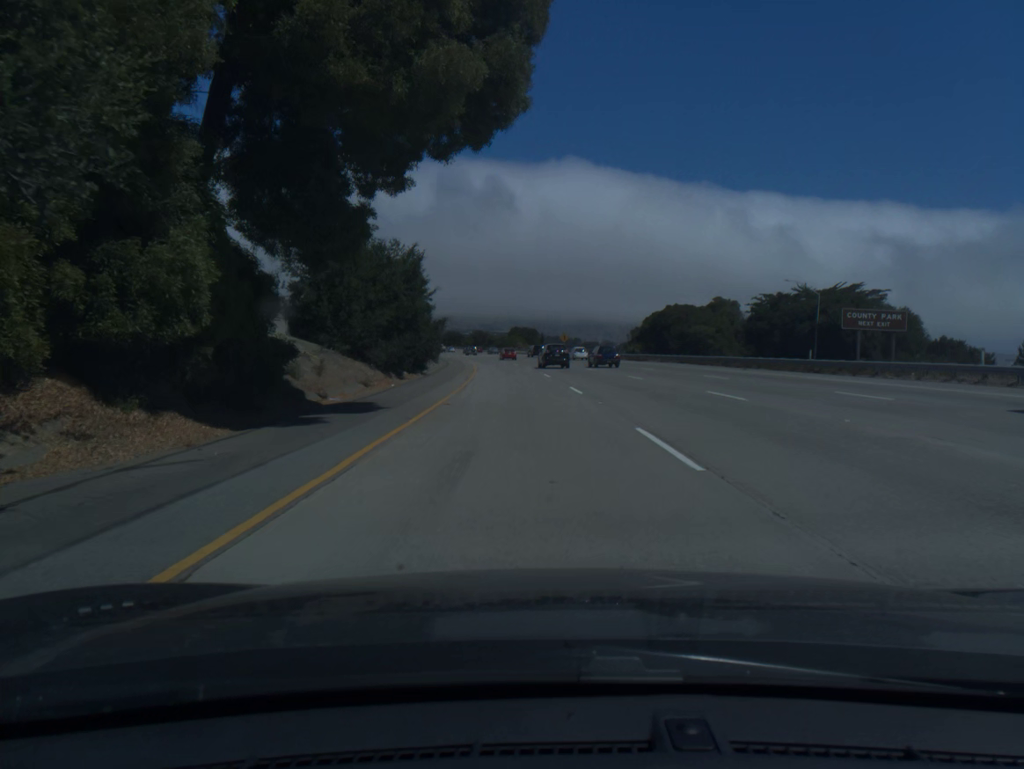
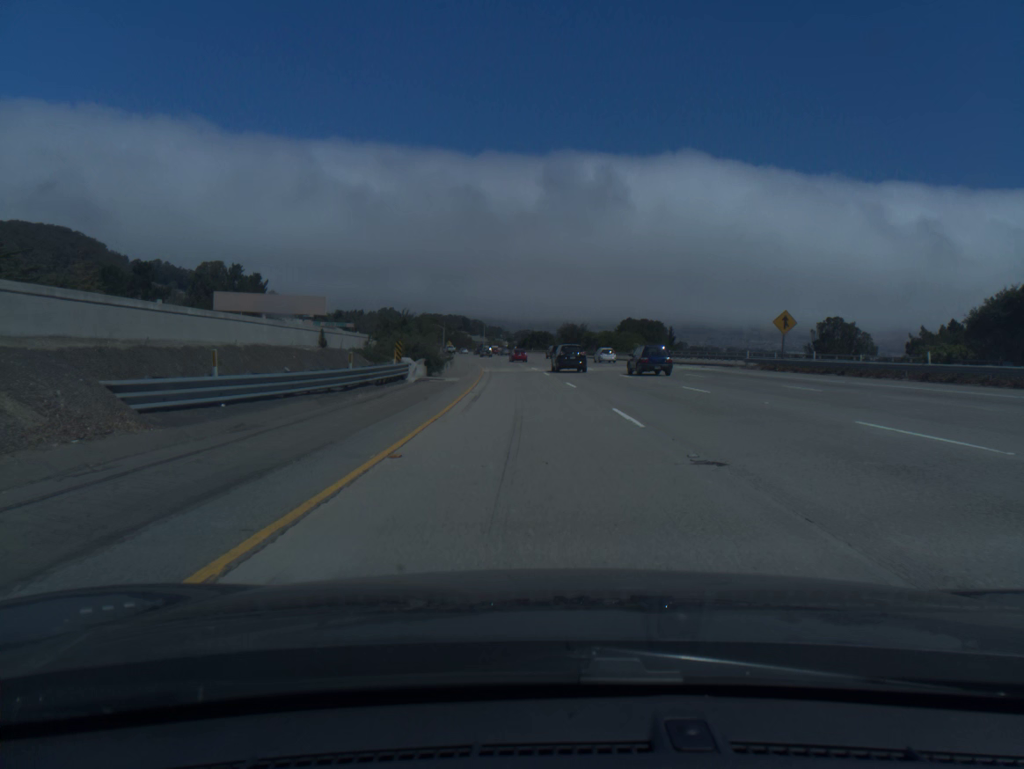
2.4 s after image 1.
(-5.2, +81.8) m; -7°
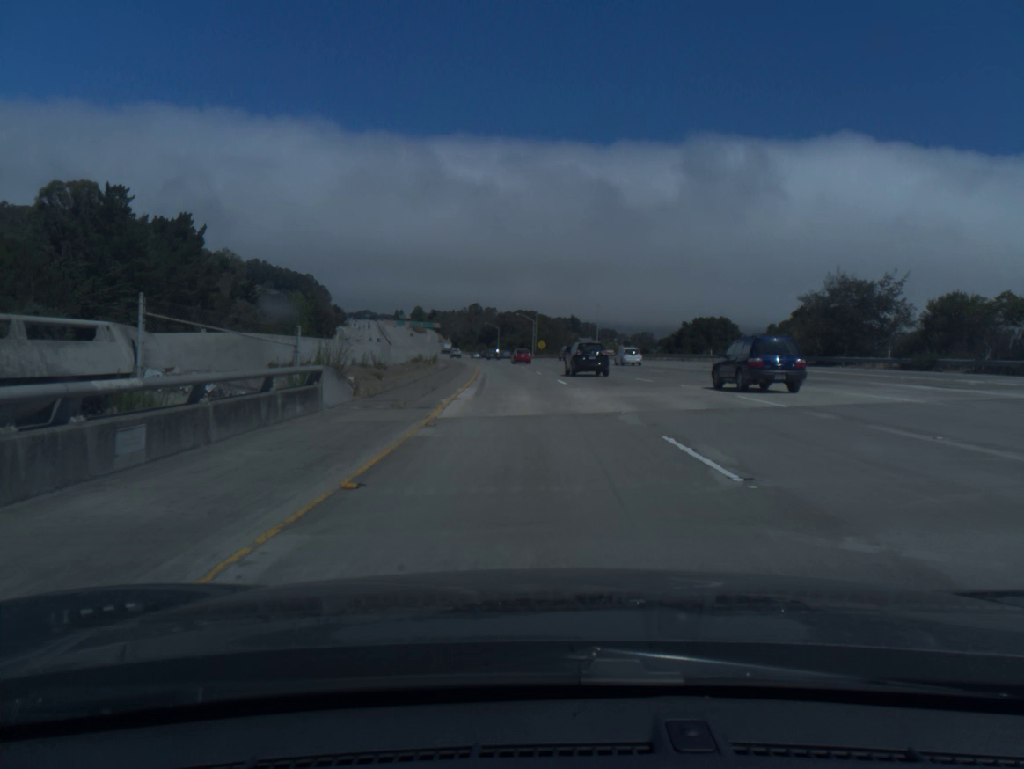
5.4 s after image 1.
(-7.3, +102.0) m; -8°
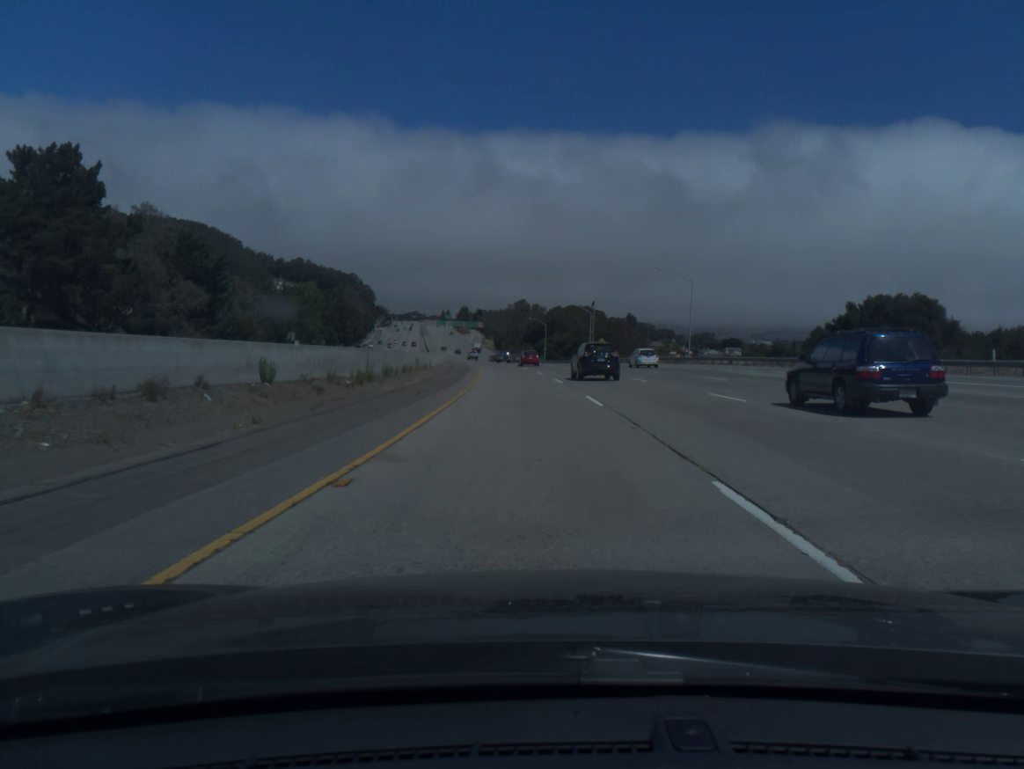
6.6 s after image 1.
(-1.2, +40.9) m; -4°
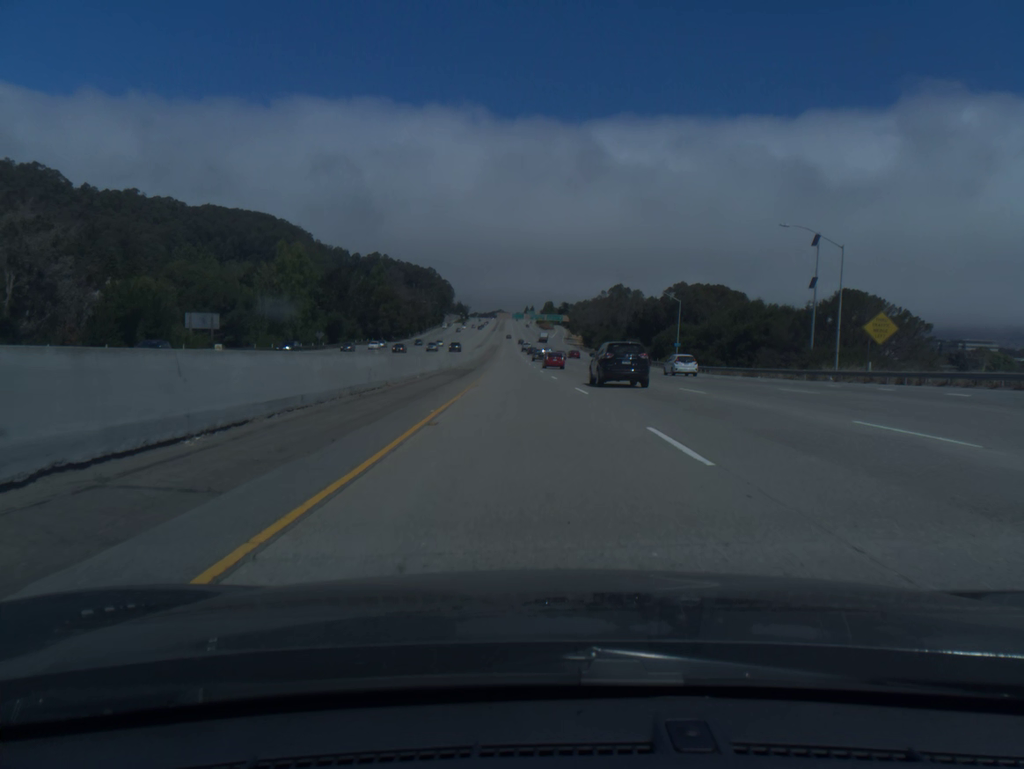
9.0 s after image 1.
(-4.8, +81.9) m; -6°
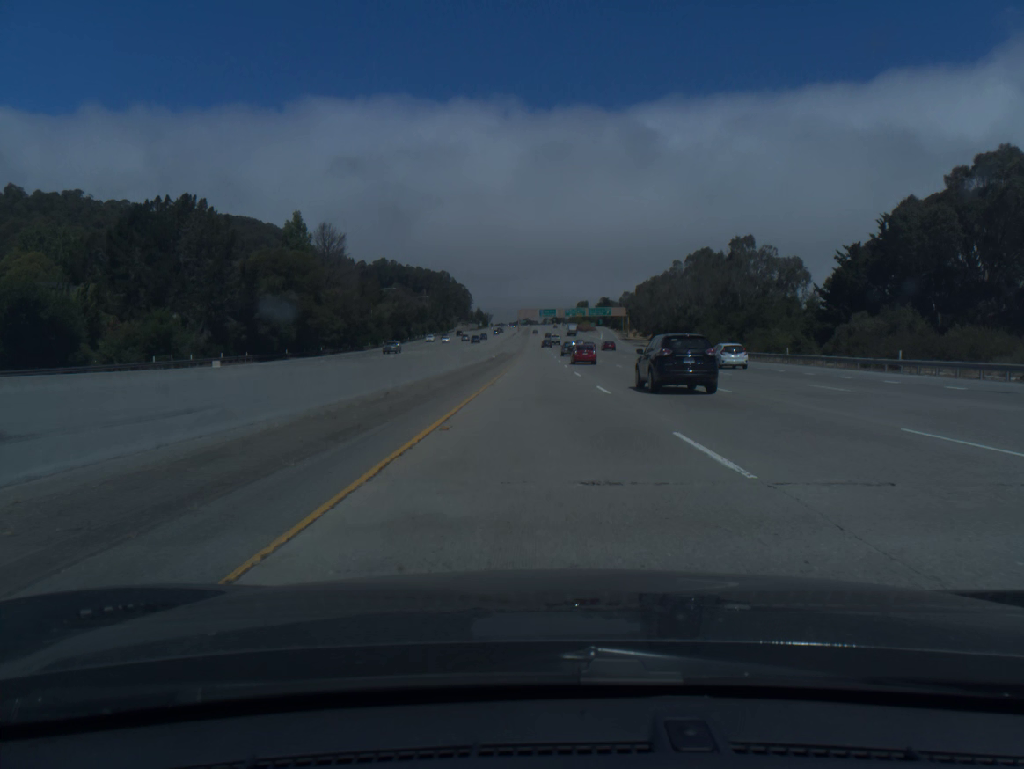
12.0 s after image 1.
(-3.6, +102.8) m; -2°
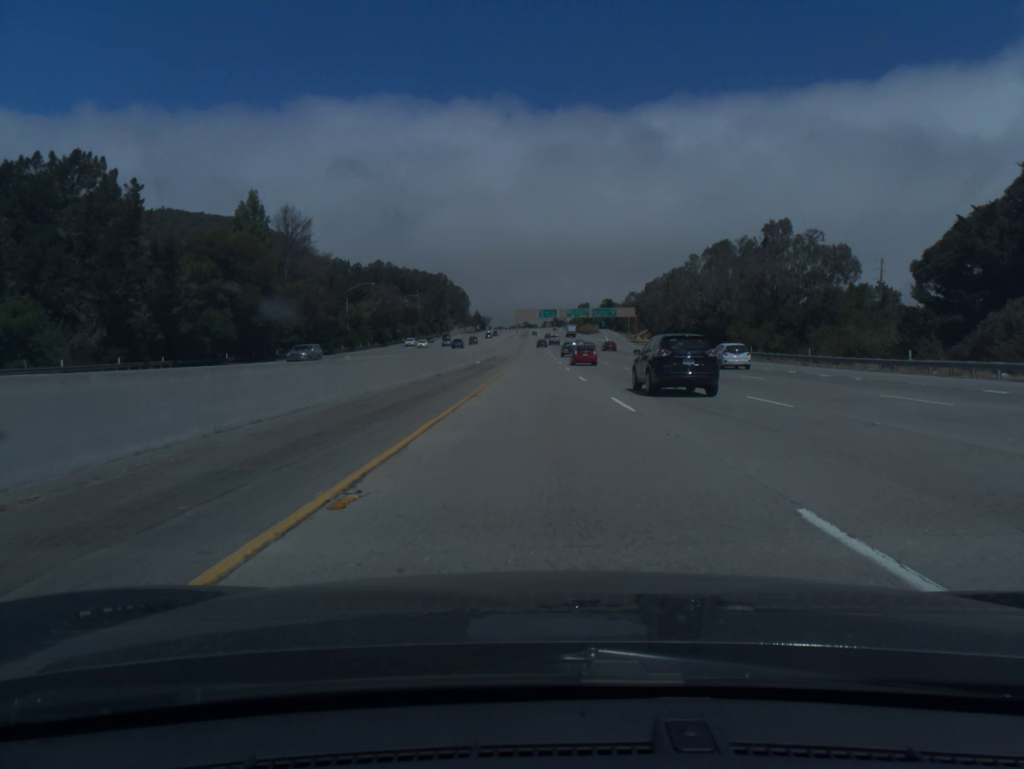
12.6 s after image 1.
(0.0, +20.5) m; 0°
